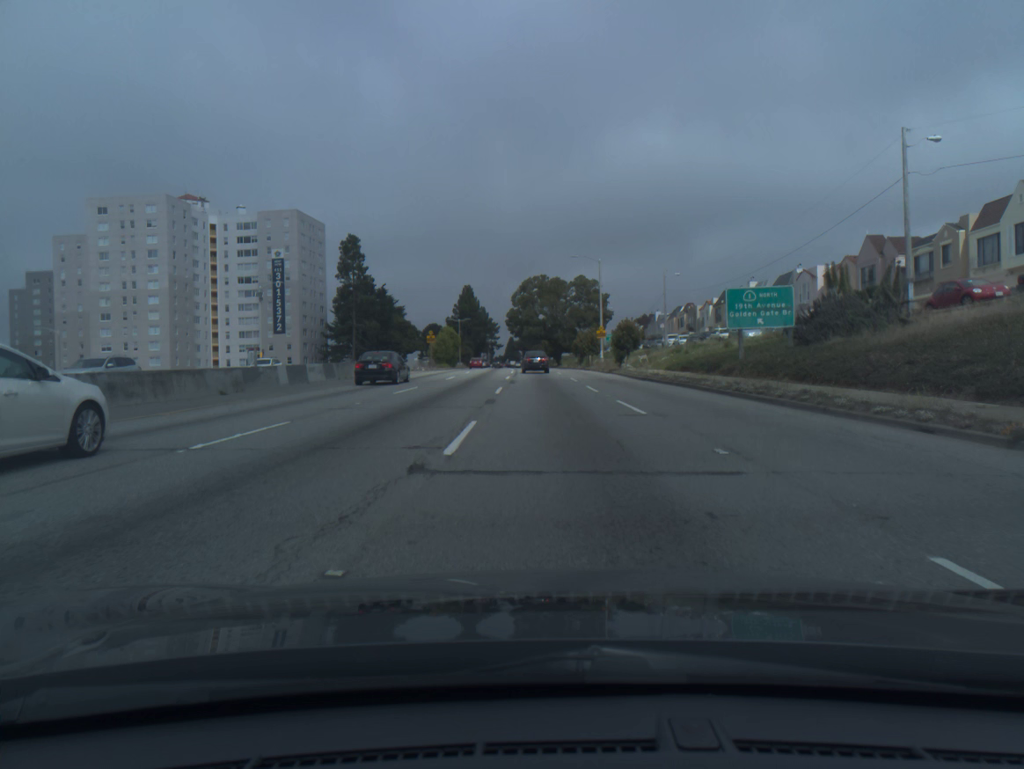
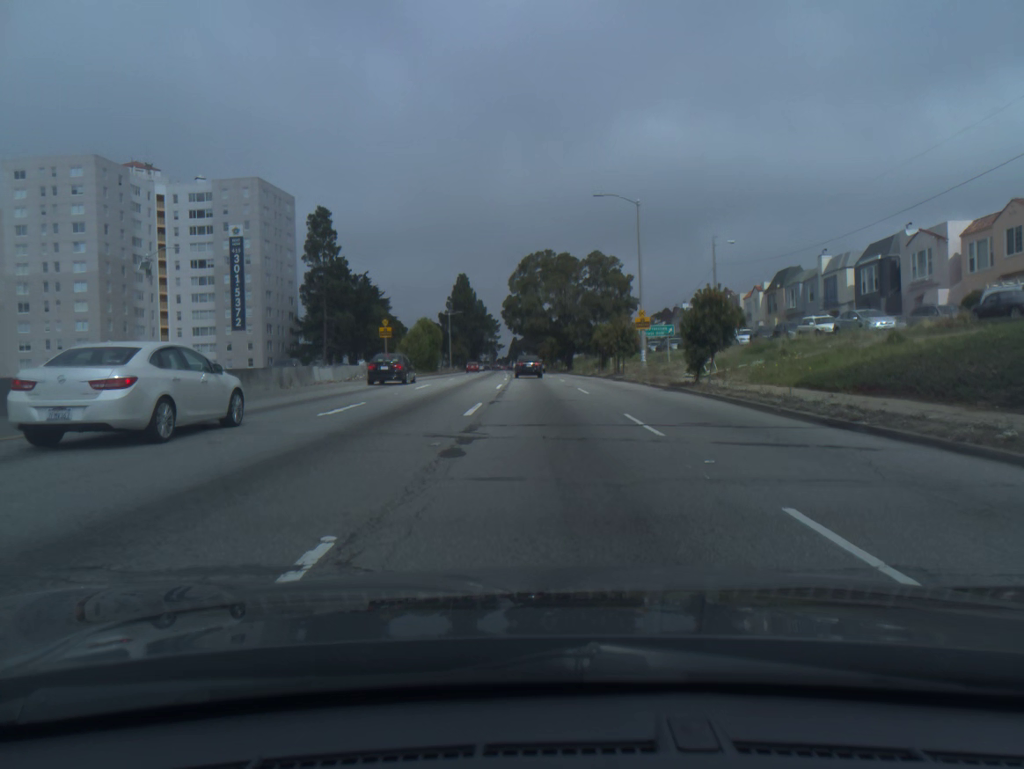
(-0.1, +23.5) m; 0°
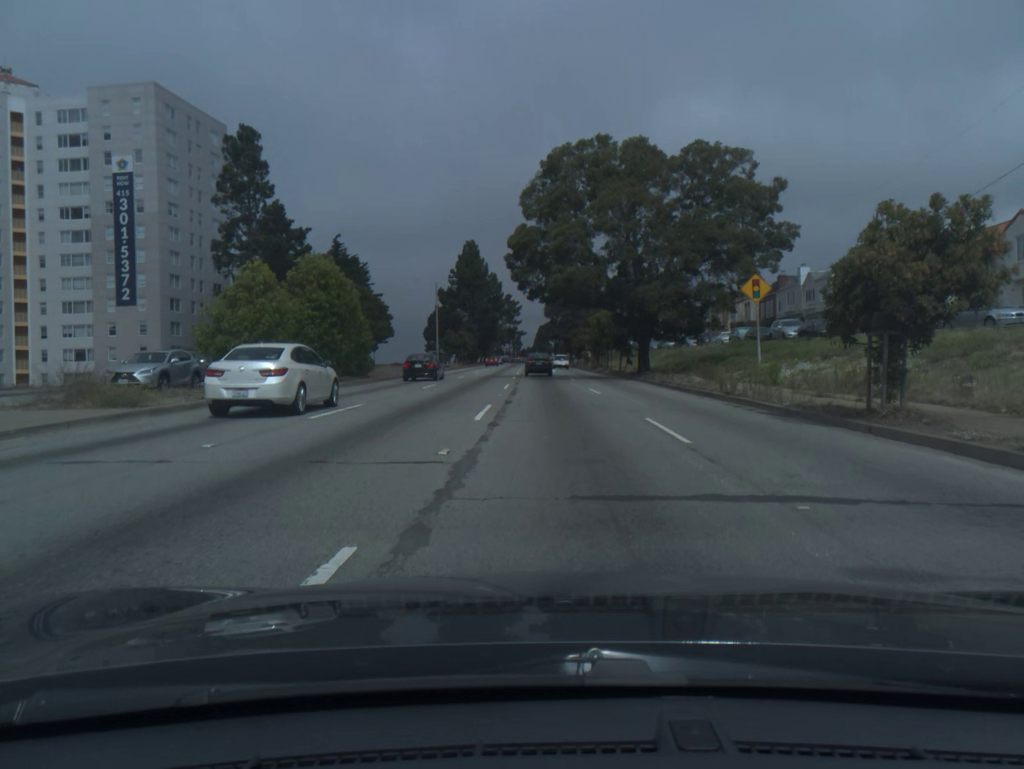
(-0.9, +44.8) m; -2°
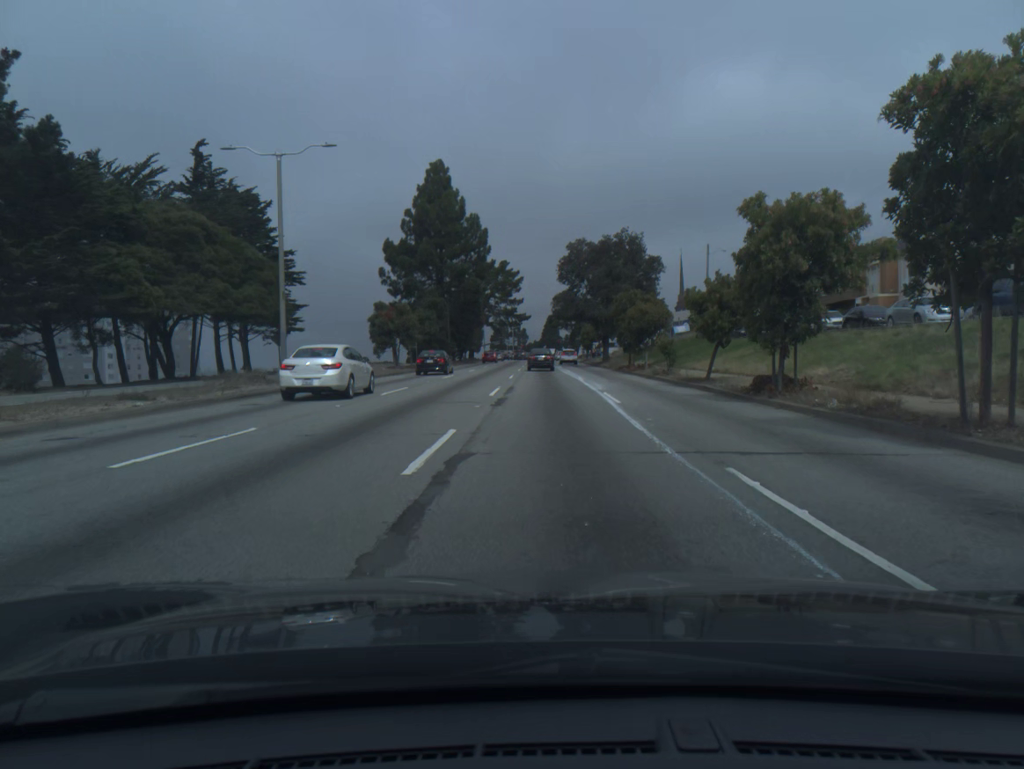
(-0.3, +51.5) m; 0°
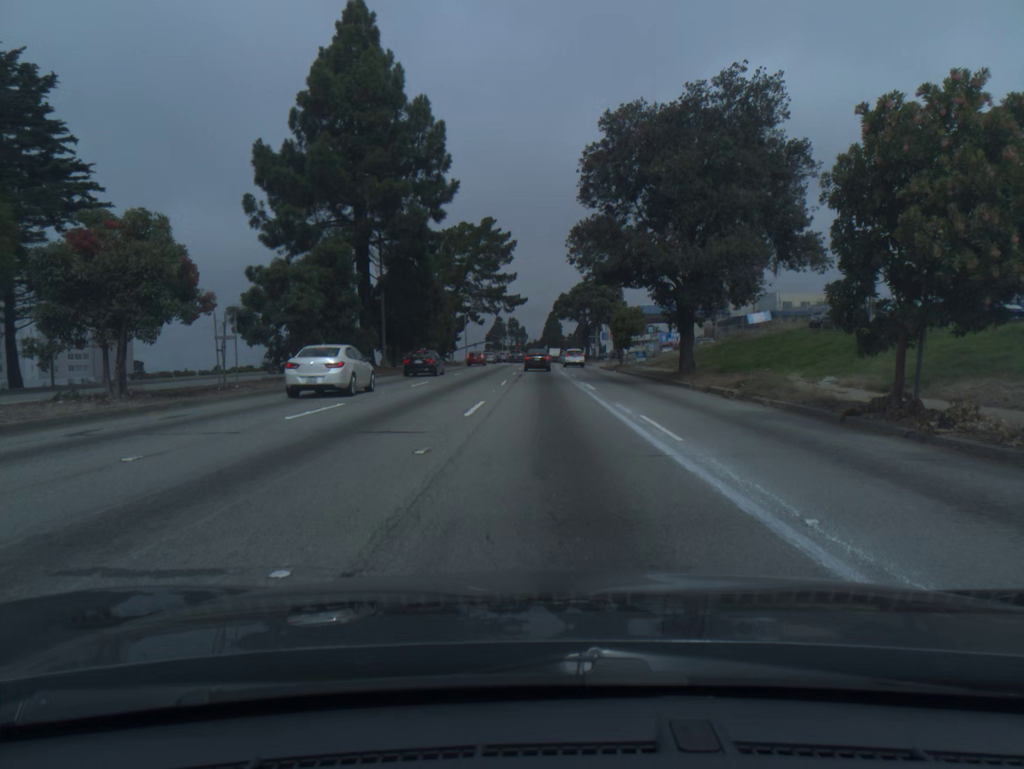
(-0.2, +37.7) m; 0°
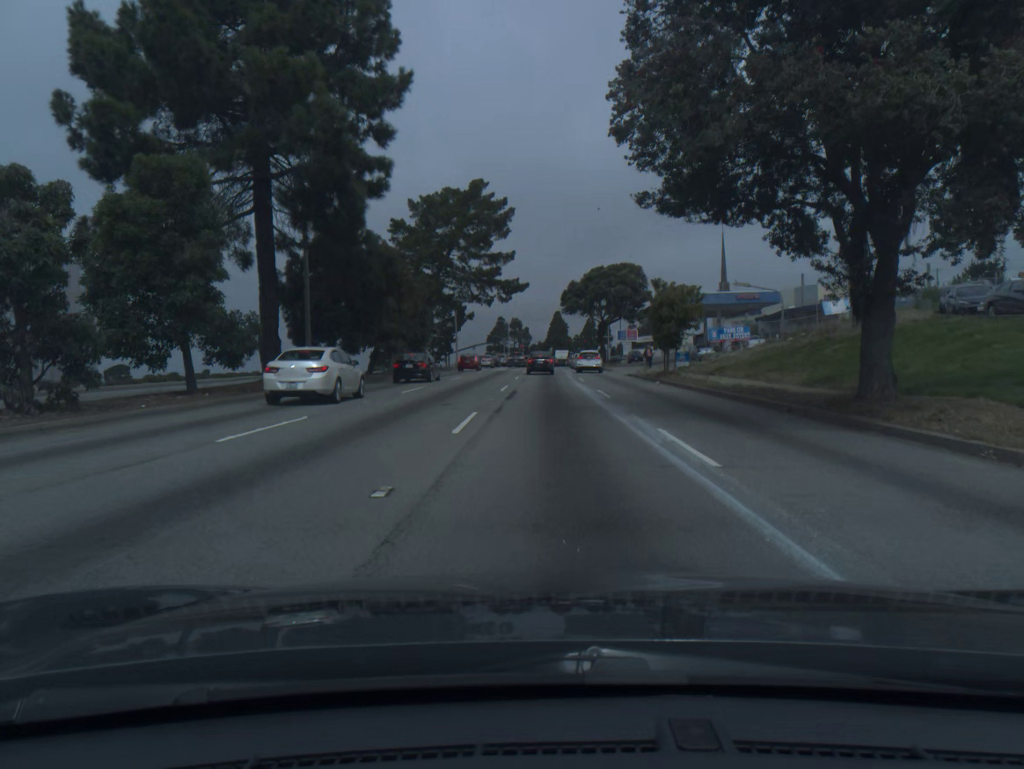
(0.0, +17.5) m; 0°
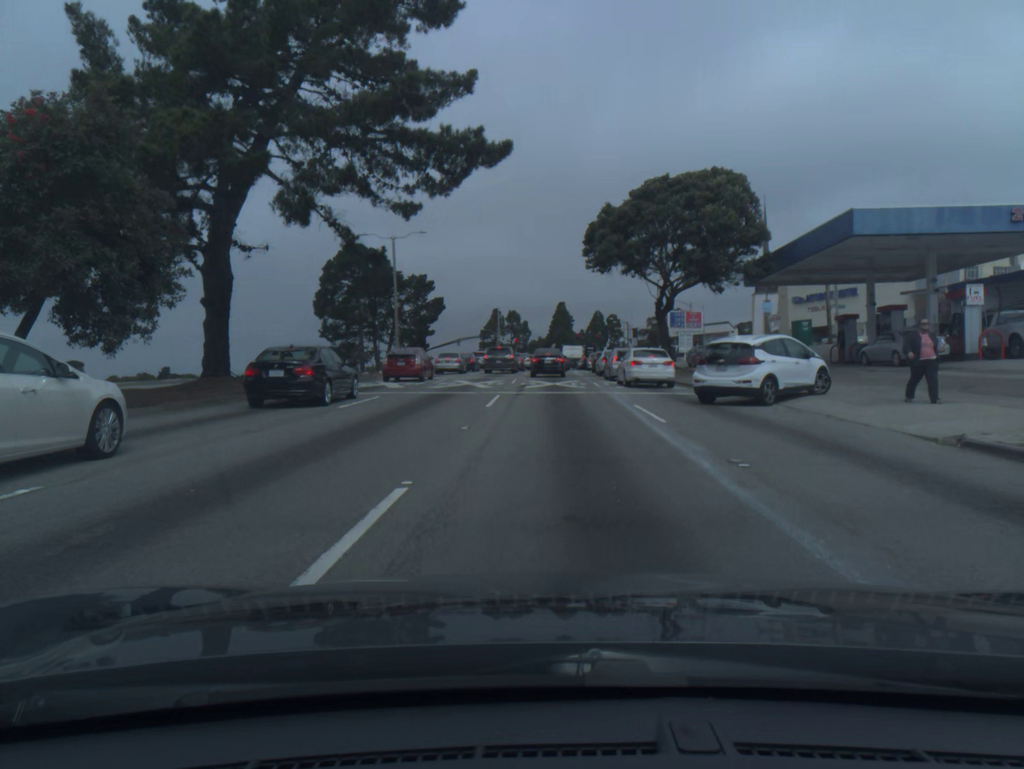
(-0.1, +38.6) m; 0°
